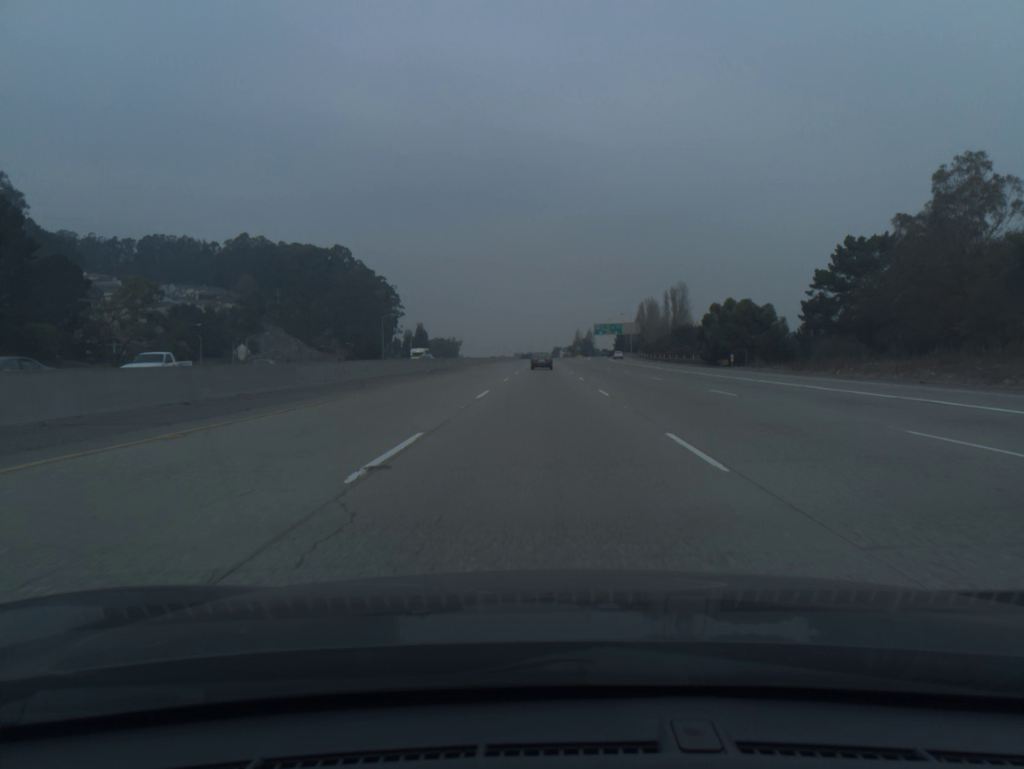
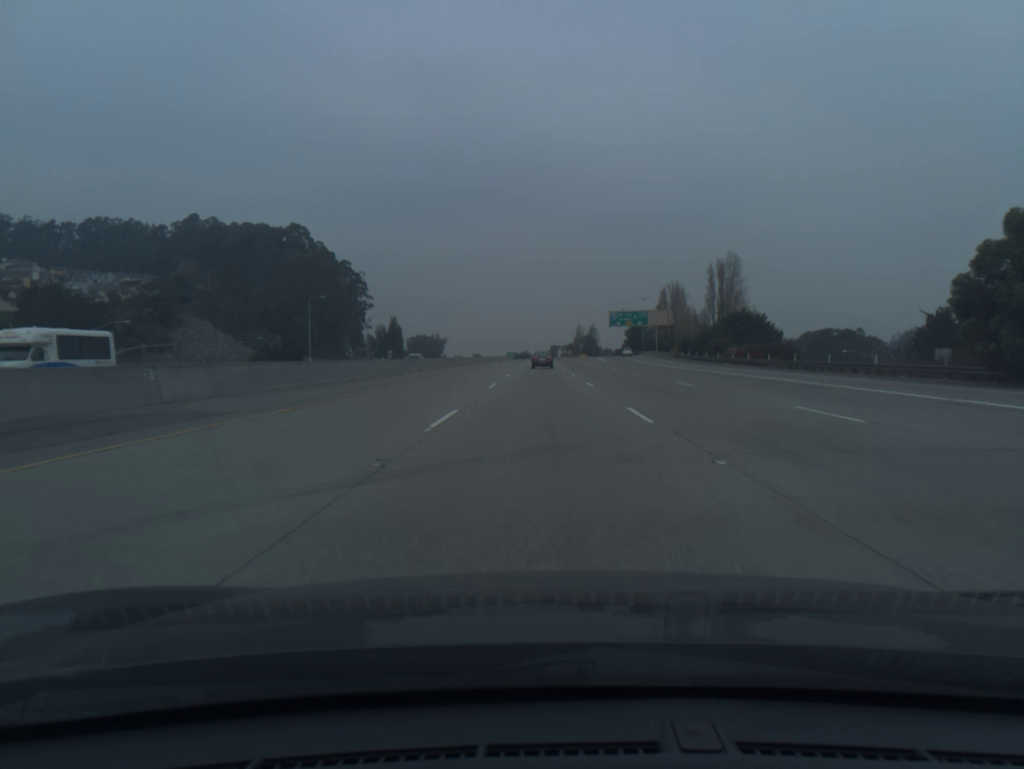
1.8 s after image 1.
(+0.1, +53.1) m; 0°
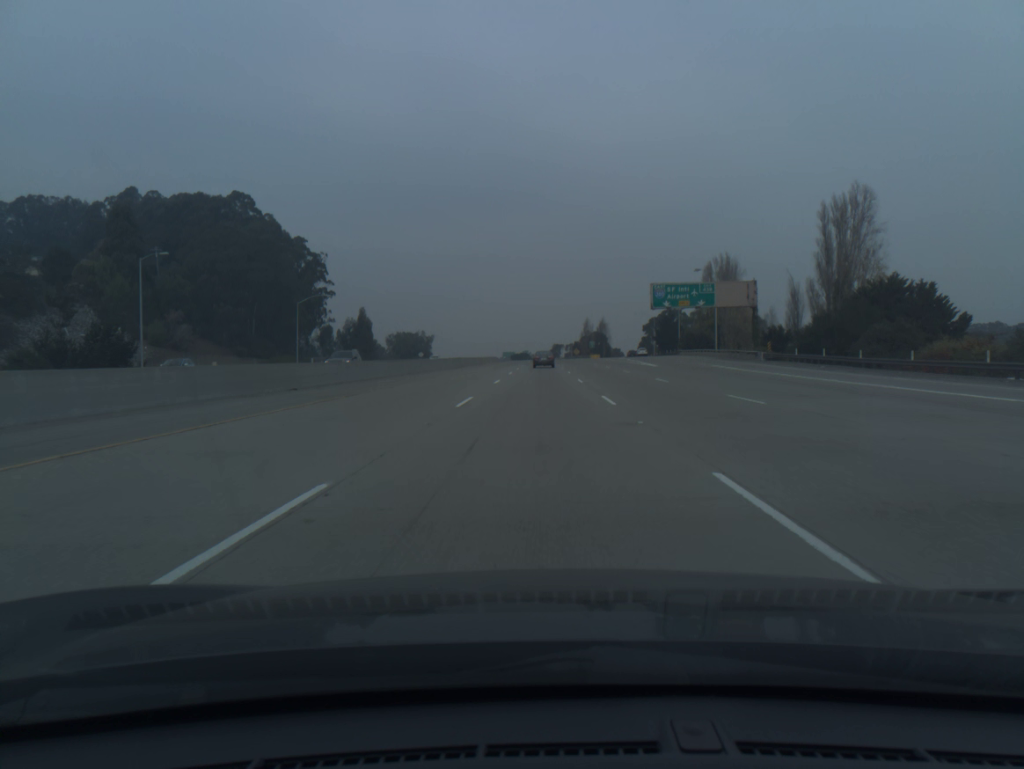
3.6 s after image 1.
(0.0, +53.2) m; 0°
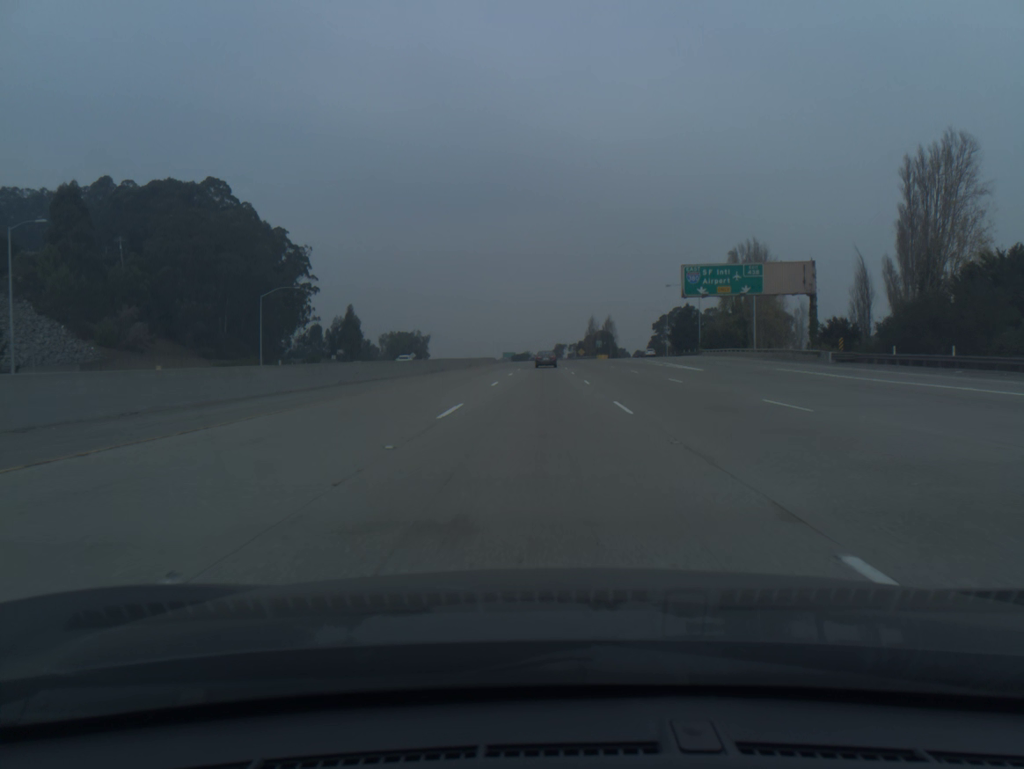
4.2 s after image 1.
(0.0, +17.8) m; 0°
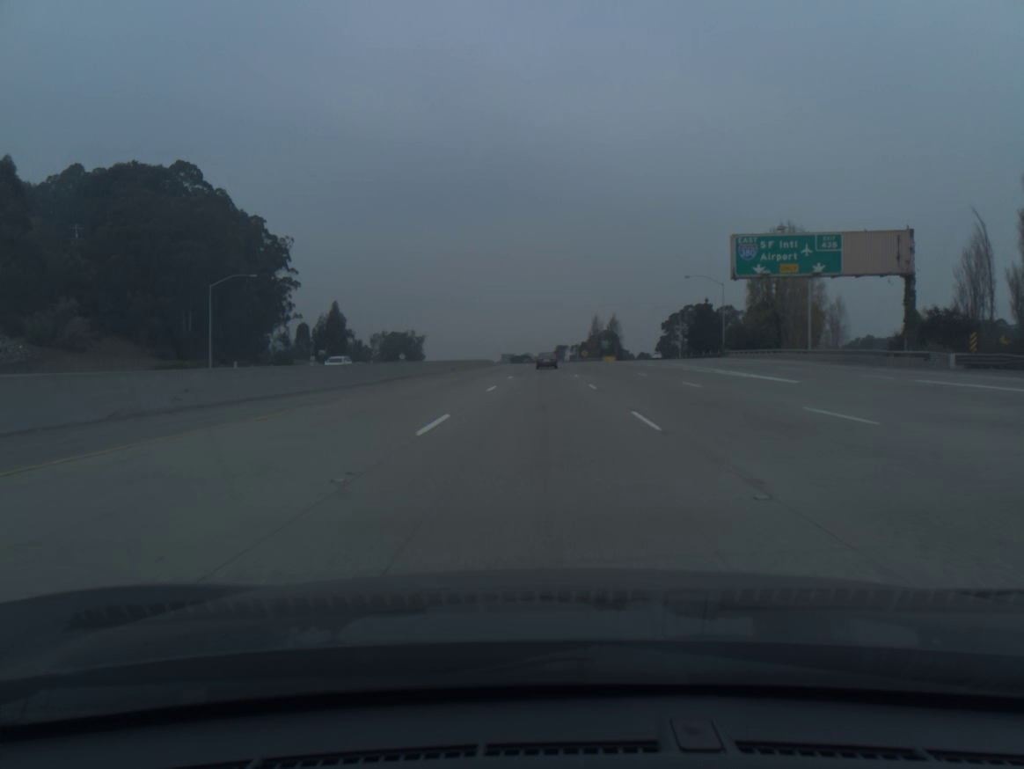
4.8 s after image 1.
(0.0, +17.8) m; 0°
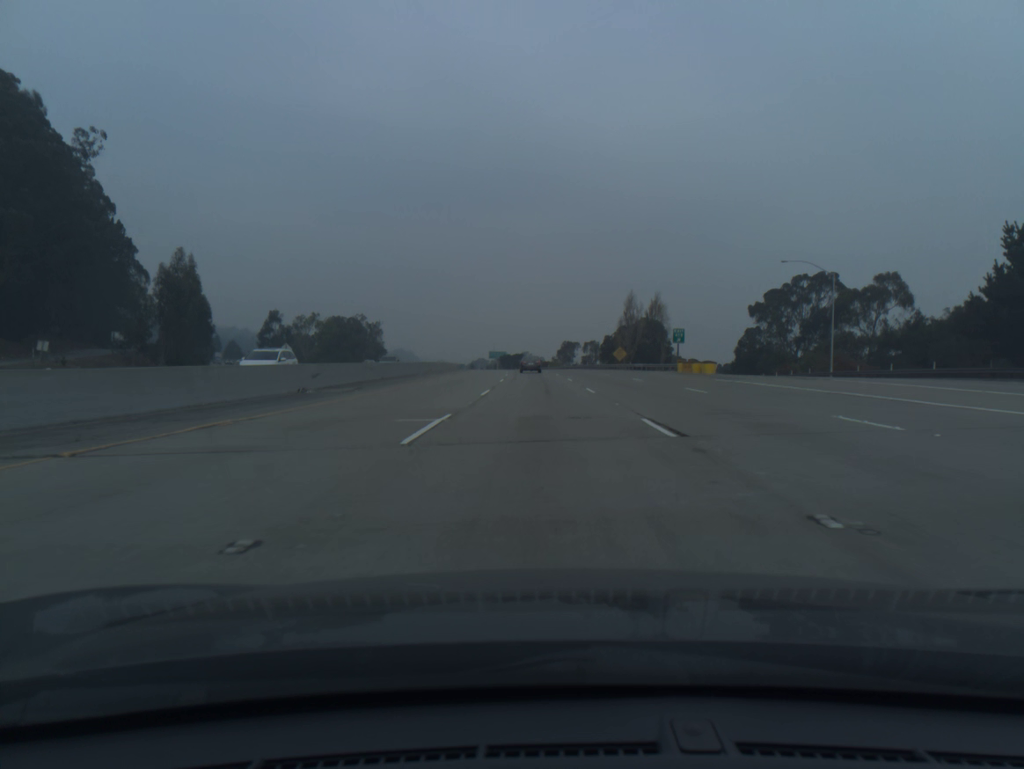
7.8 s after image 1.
(+0.1, +89.2) m; 0°
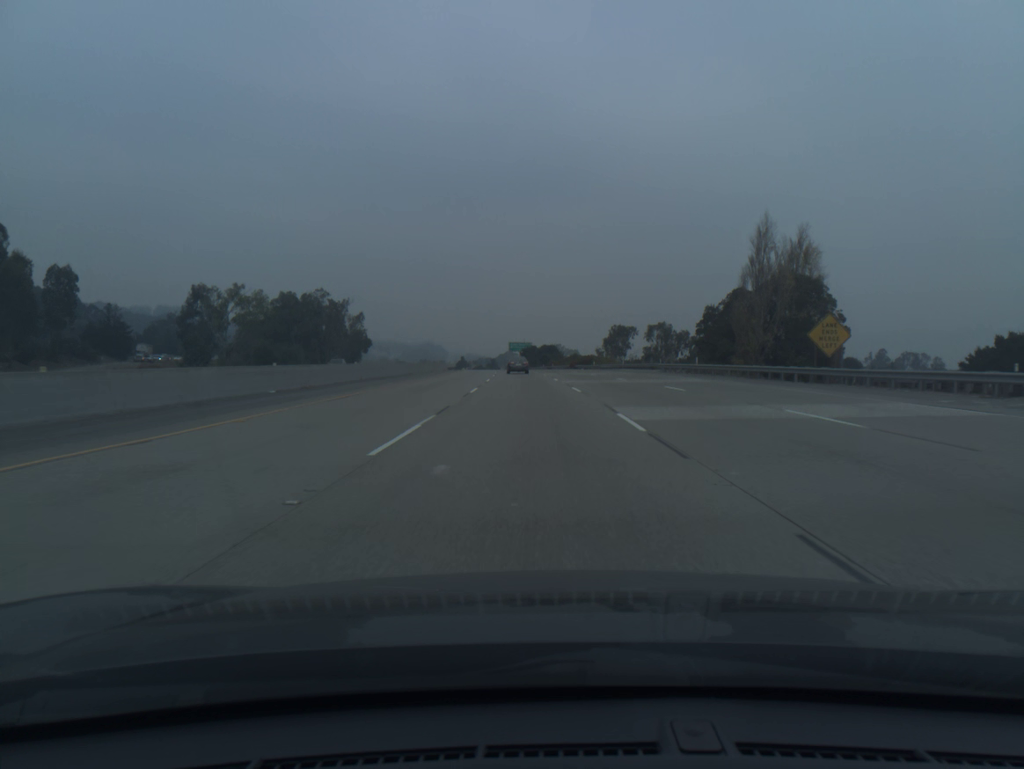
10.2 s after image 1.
(-1.1, +71.7) m; -2°
